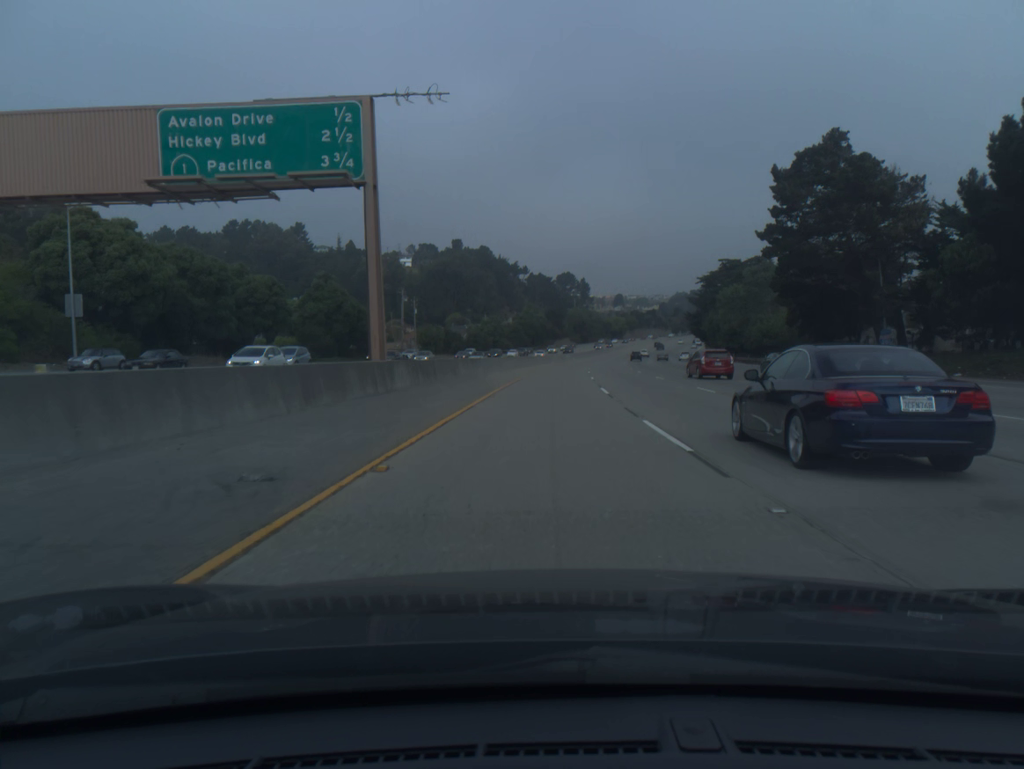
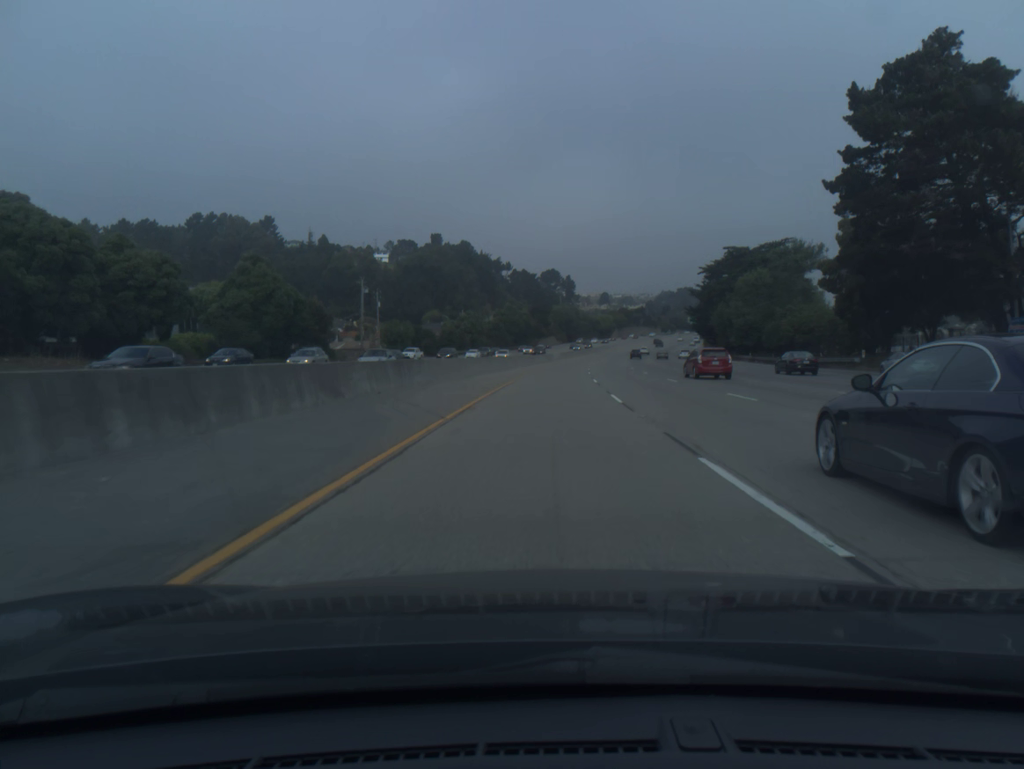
(+0.2, +20.3) m; +1°
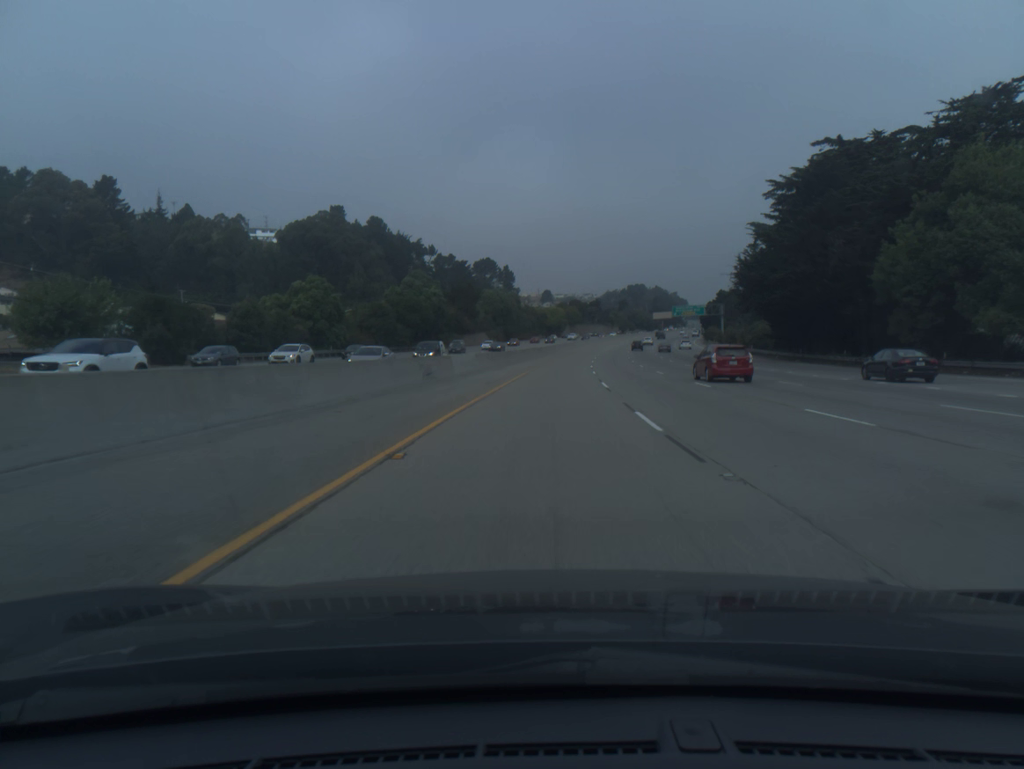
(+3.3, +80.7) m; +4°
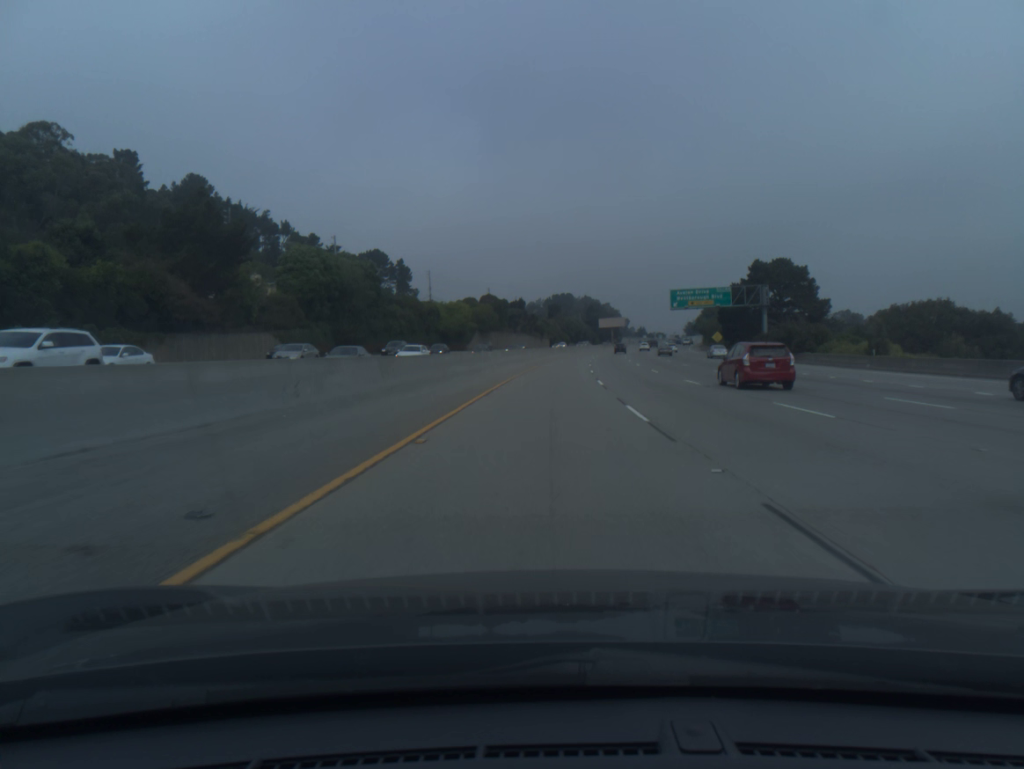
(+5.3, +100.2) m; +6°
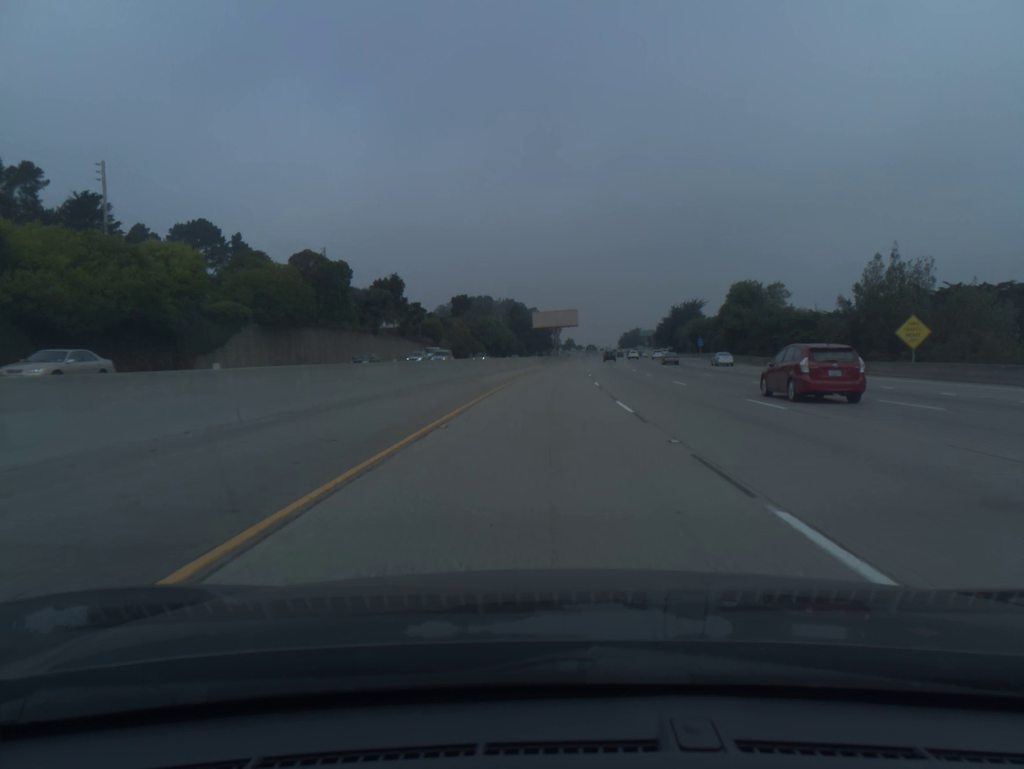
(+5.1, +99.3) m; +6°
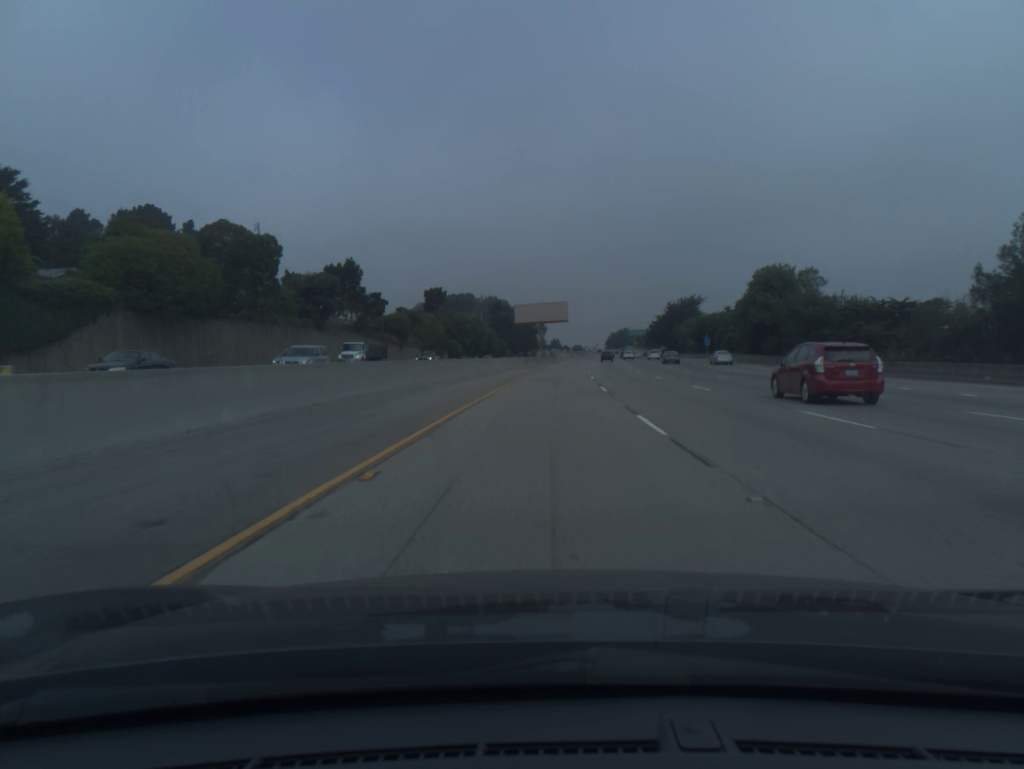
(+0.2, +19.8) m; +1°
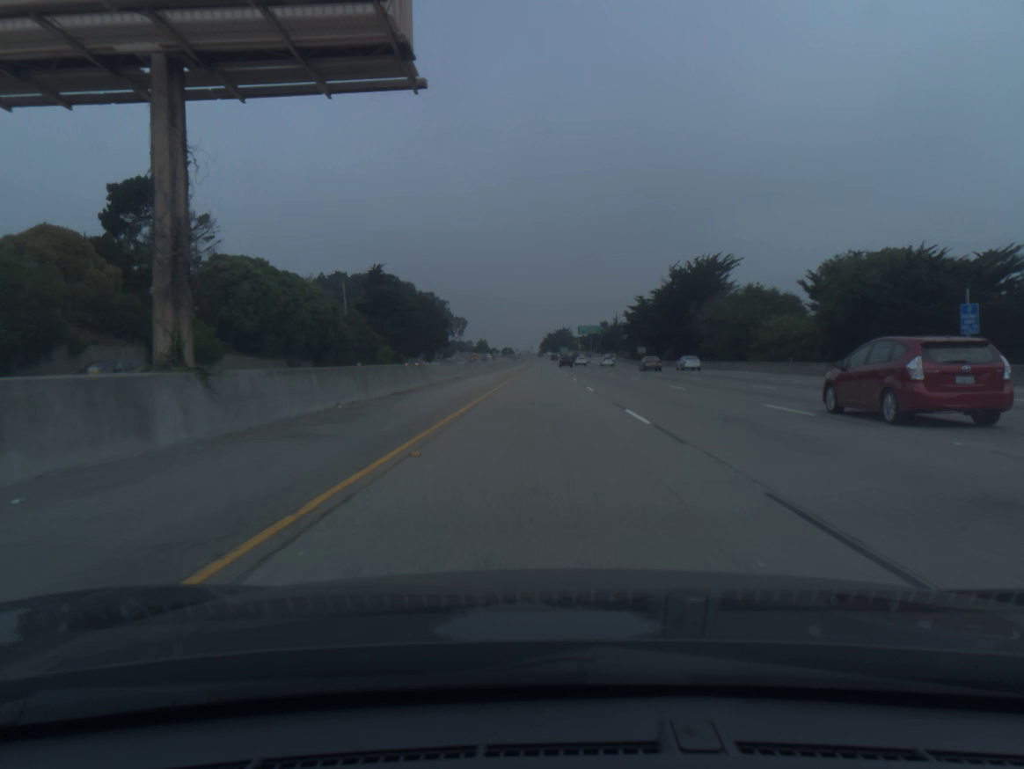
(+4.6, +99.7) m; +5°
